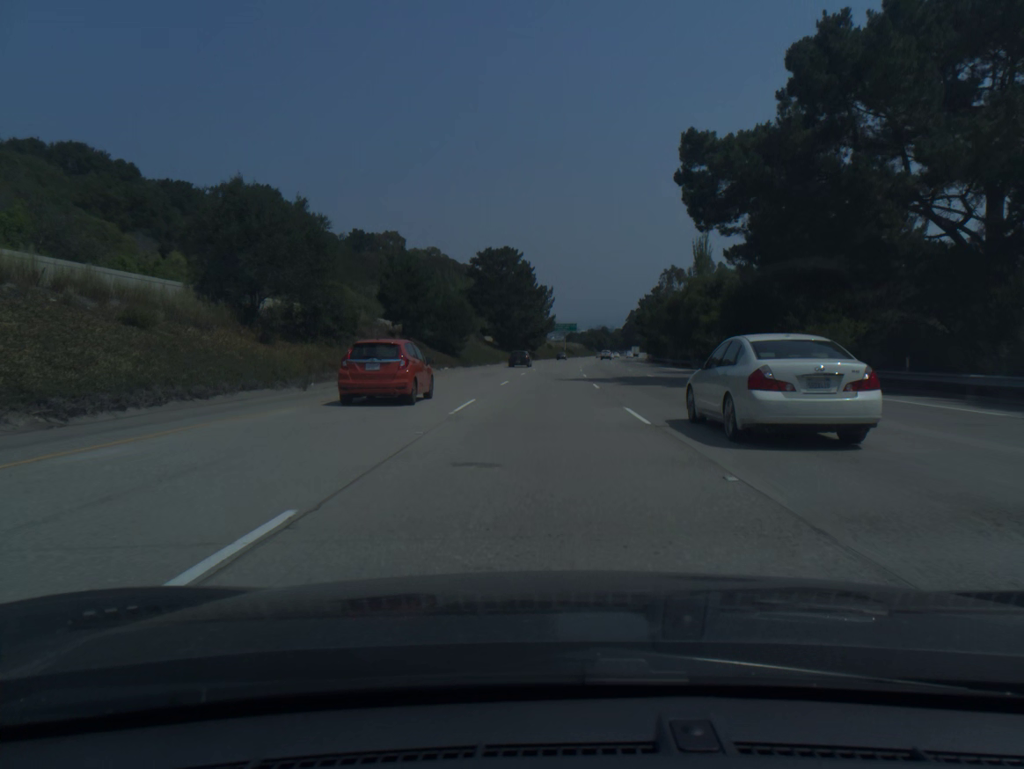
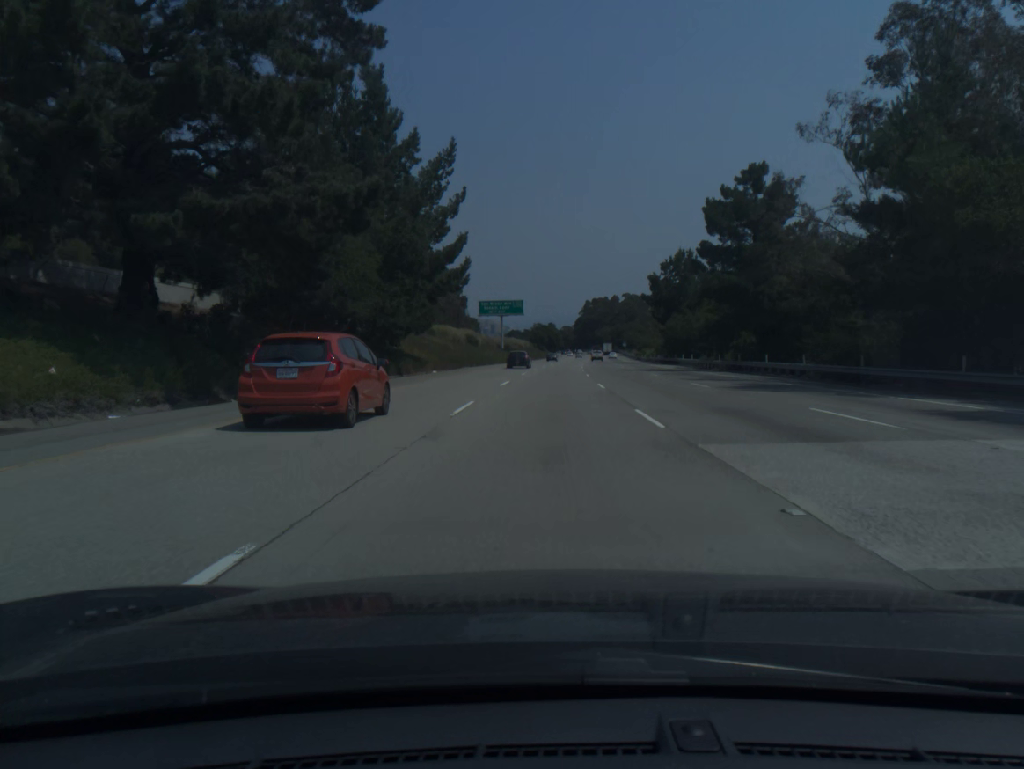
(+3.7, +103.5) m; +4°
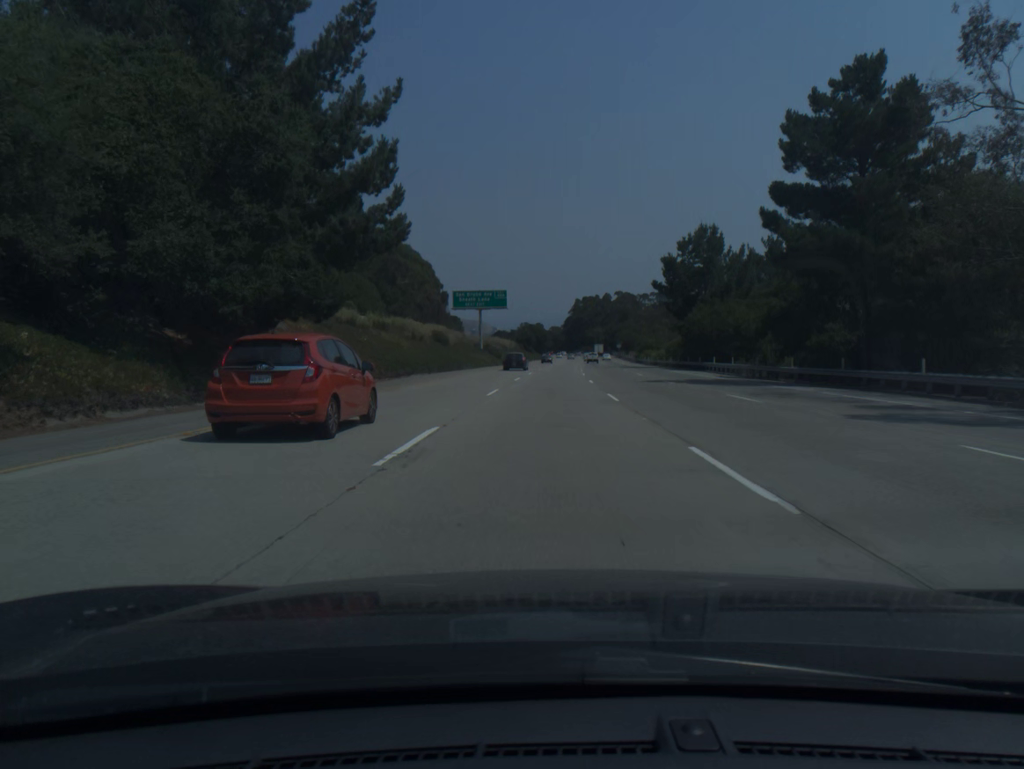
(+0.1, +20.7) m; +1°
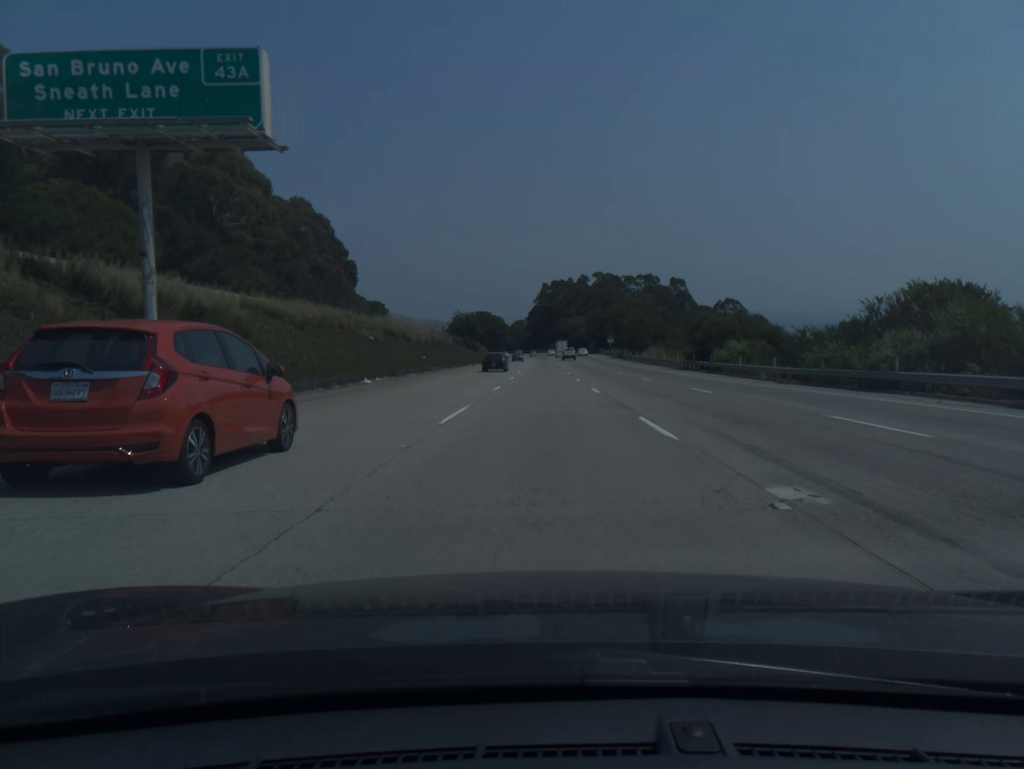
(+2.5, +82.9) m; +3°
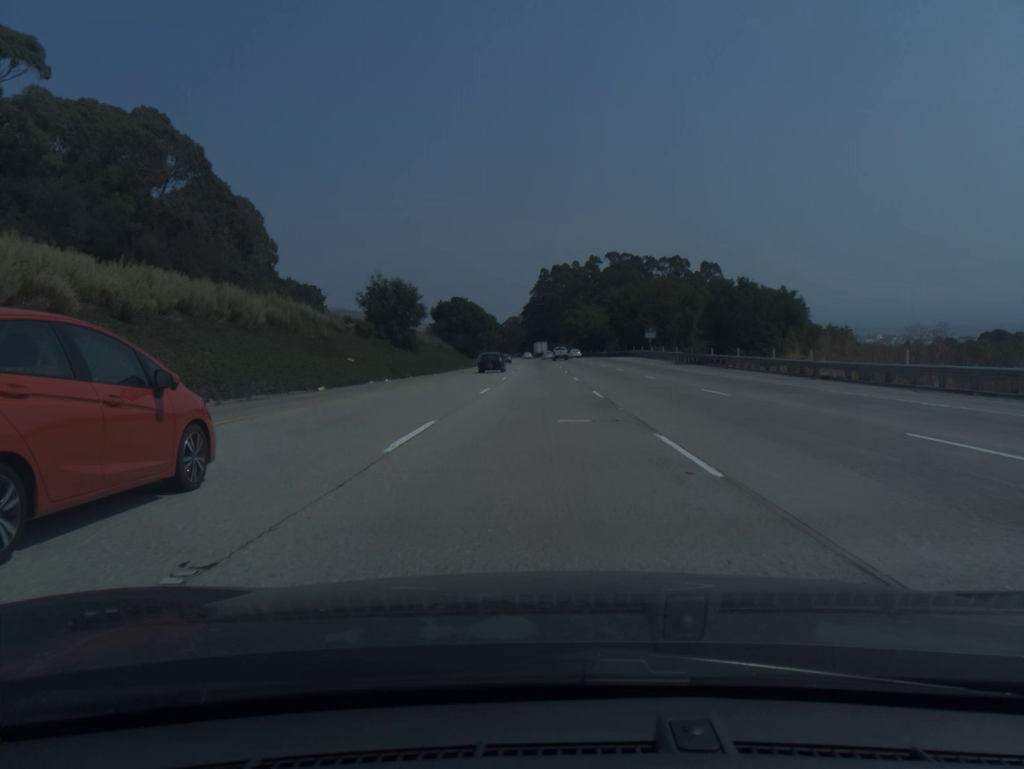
(+0.3, +62.2) m; 0°
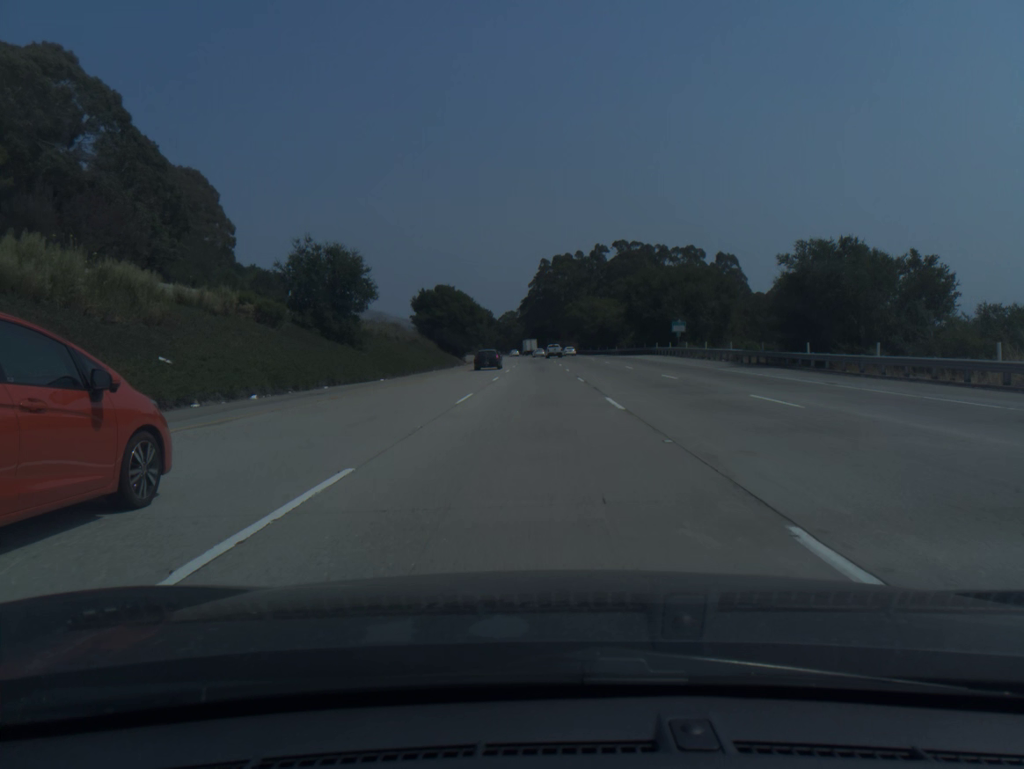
(0.0, +20.7) m; 0°
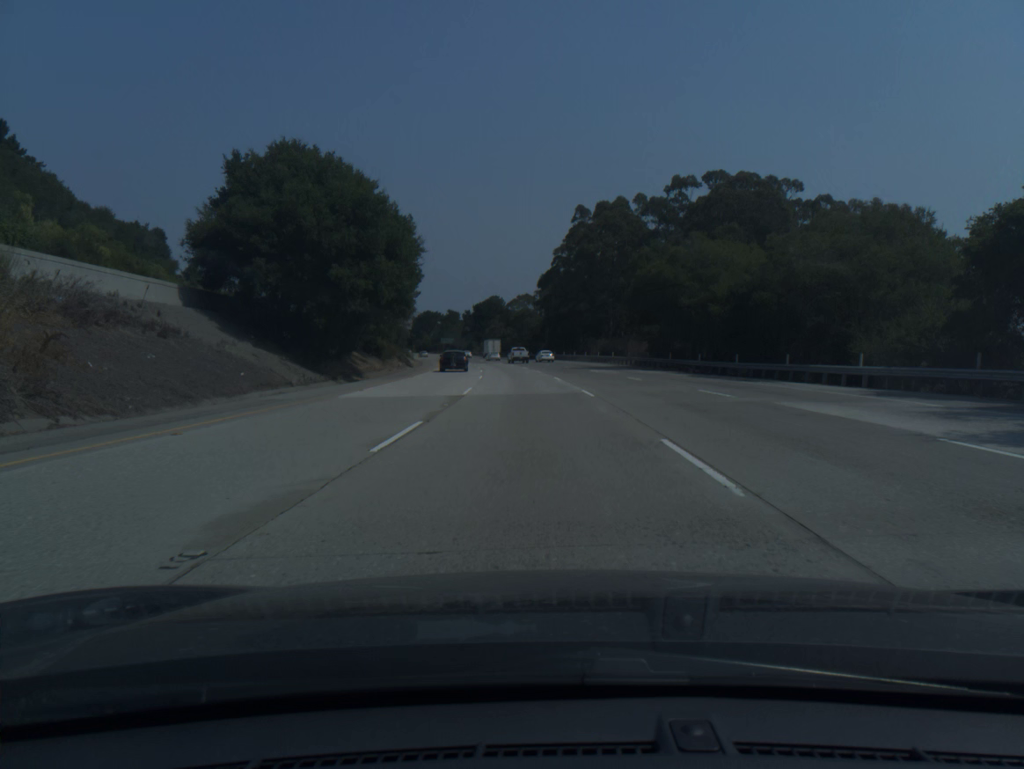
(-0.4, +82.3) m; -2°
